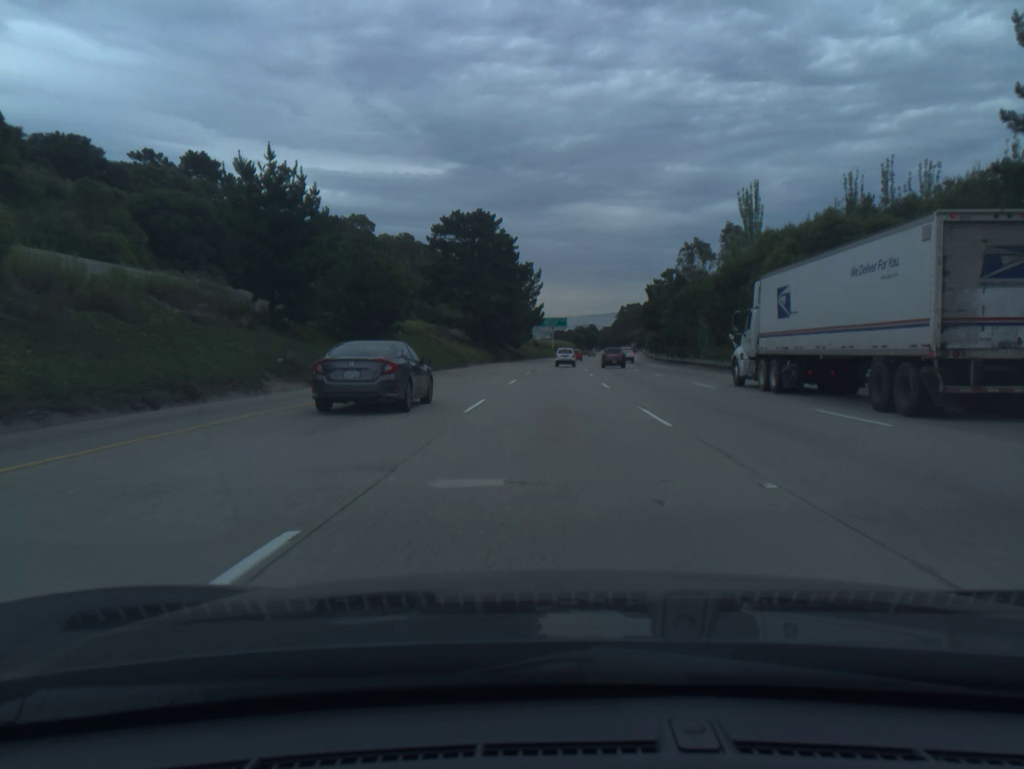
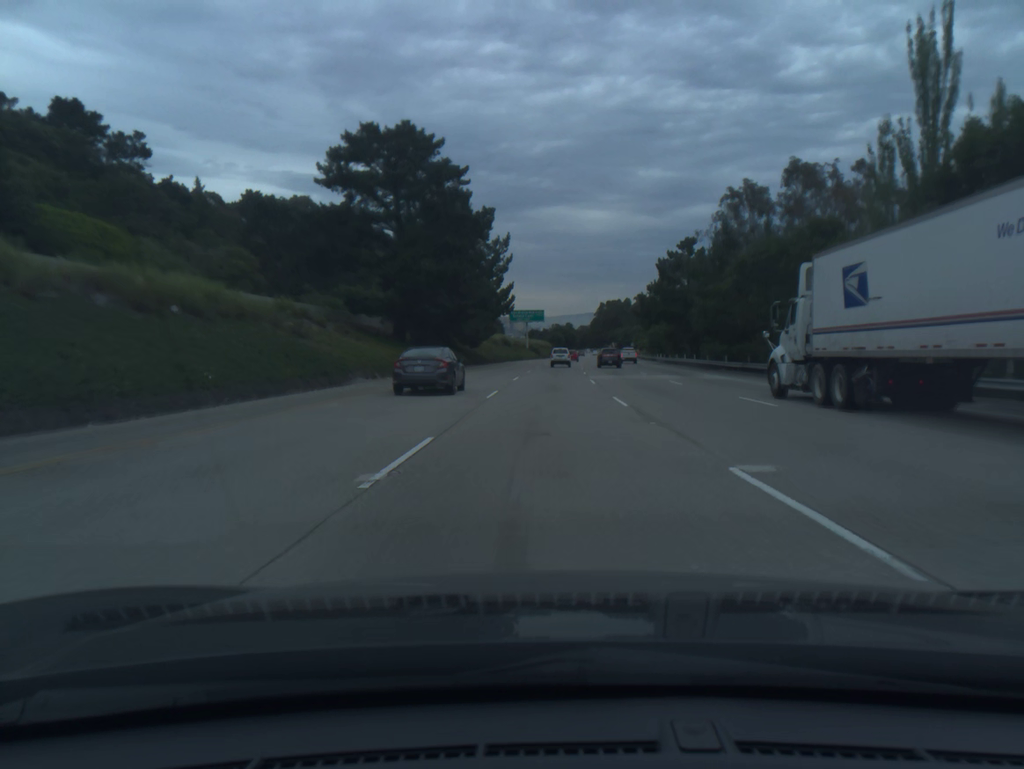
(+0.6, +37.5) m; +2°
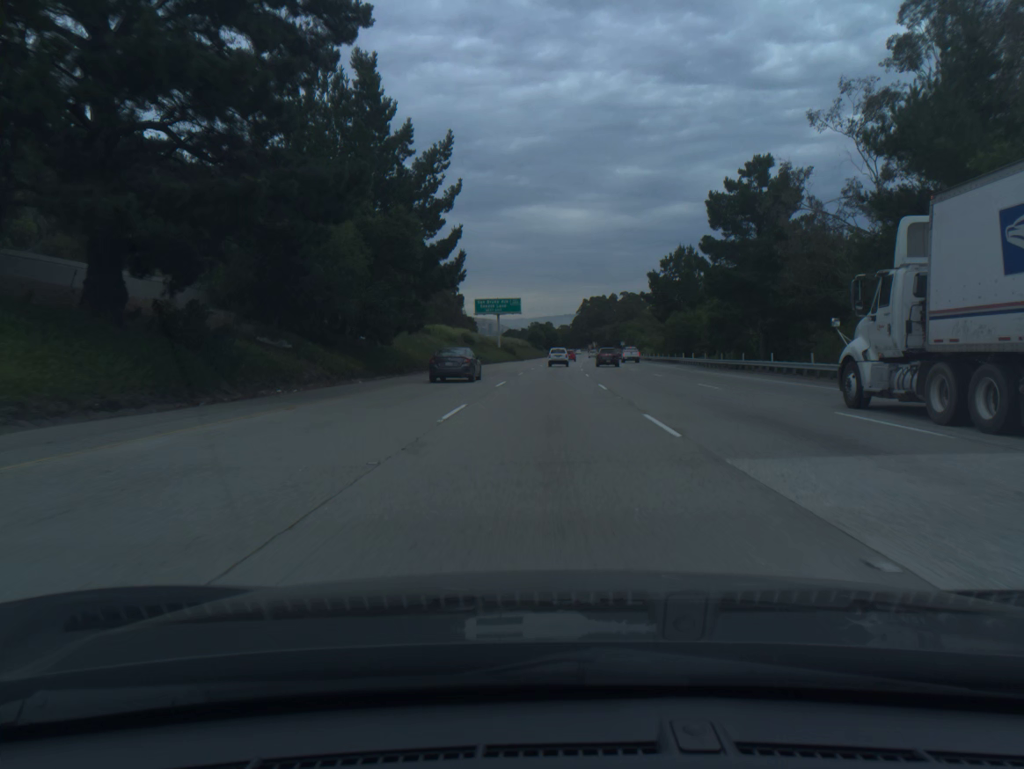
(+0.5, +37.5) m; +2°
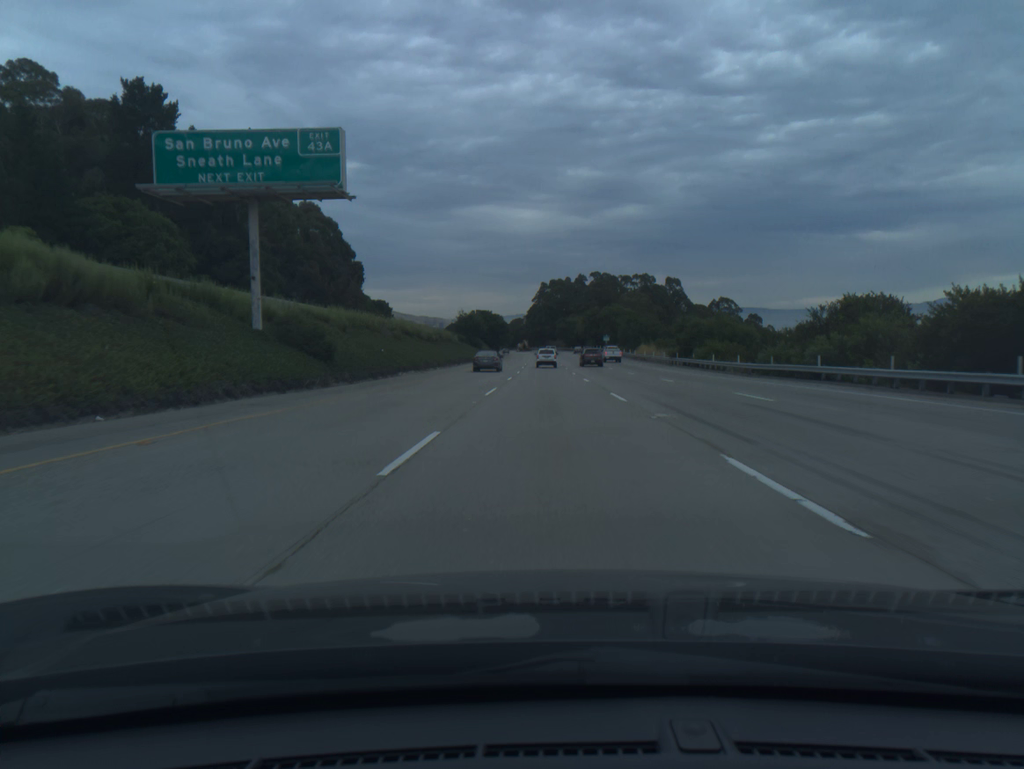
(+2.7, +93.6) m; +3°
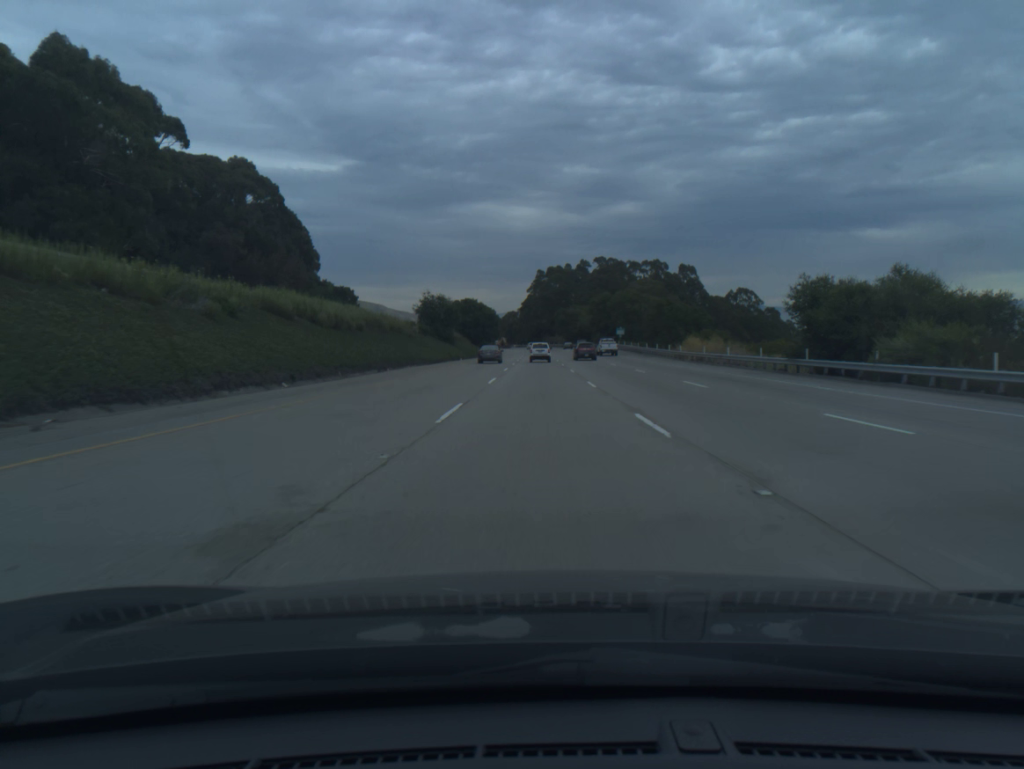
(+0.2, +37.4) m; 0°
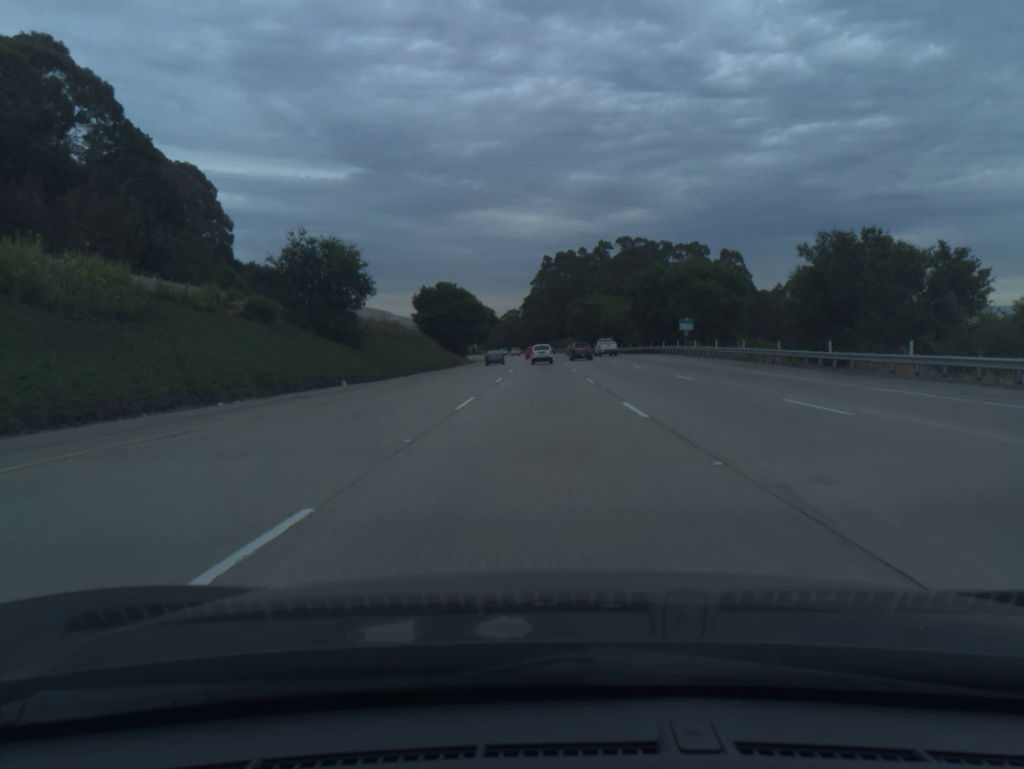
(-0.3, +55.9) m; -1°
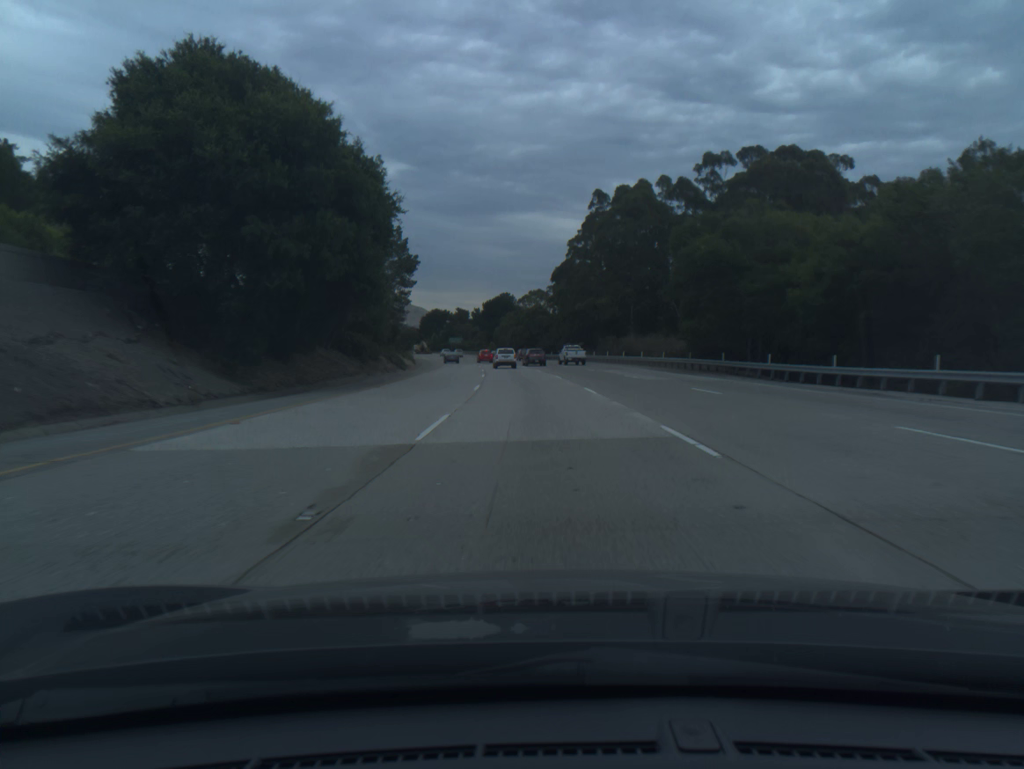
(-0.7, +92.9) m; -2°
